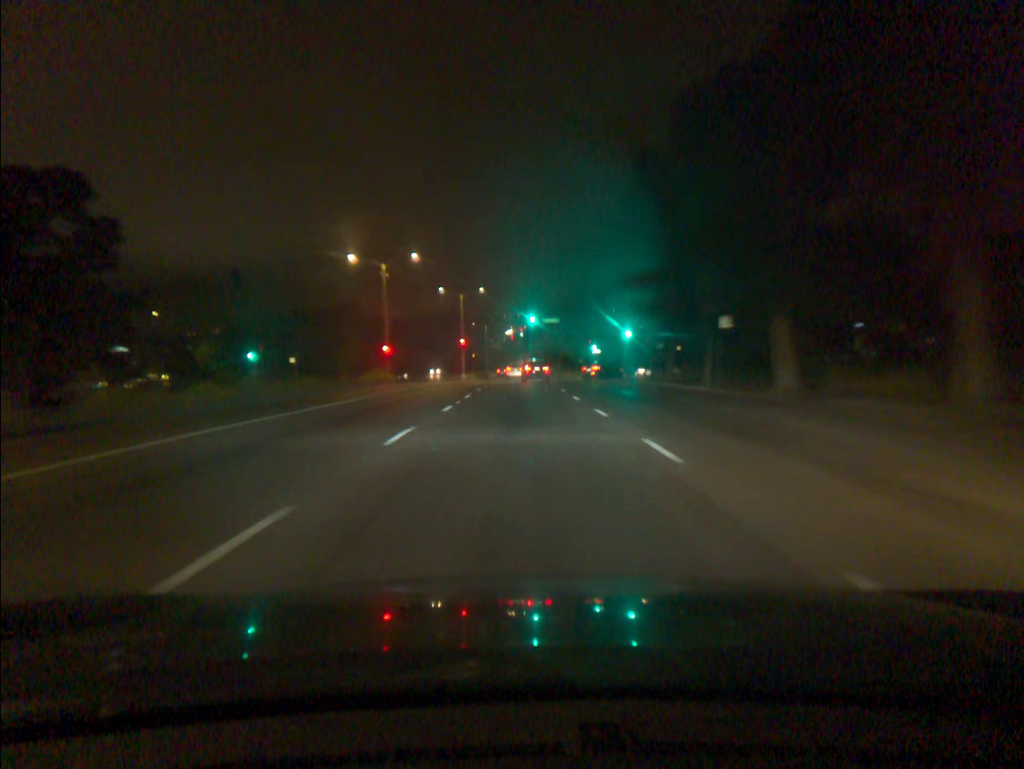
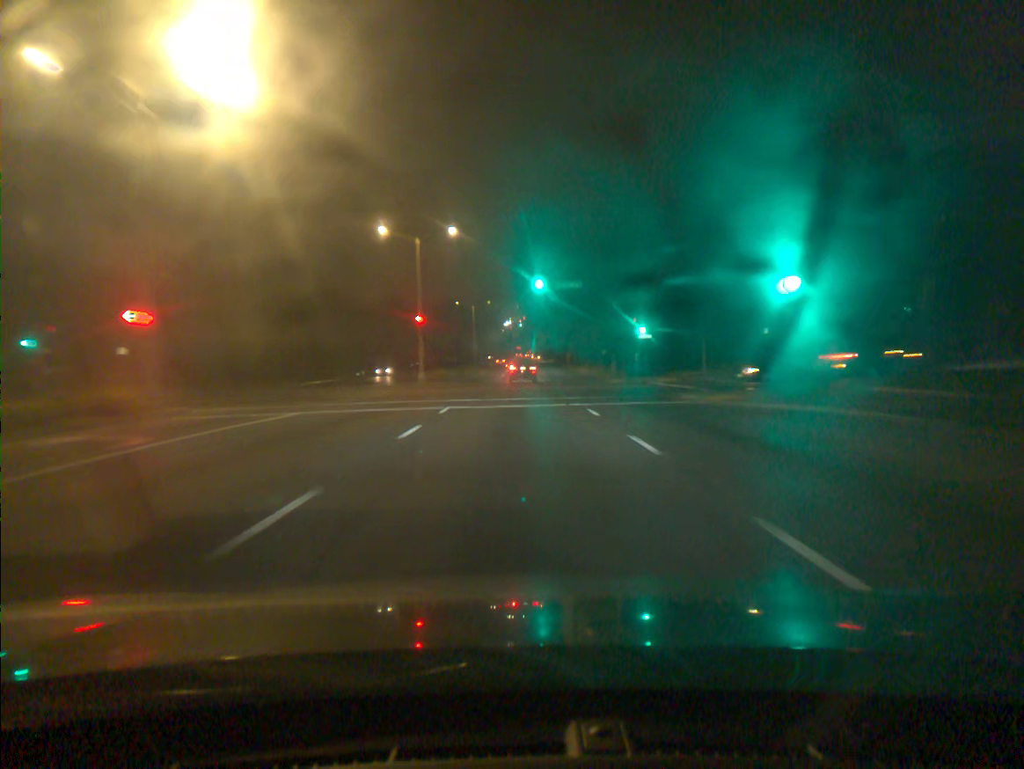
(+0.1, +35.4) m; 0°
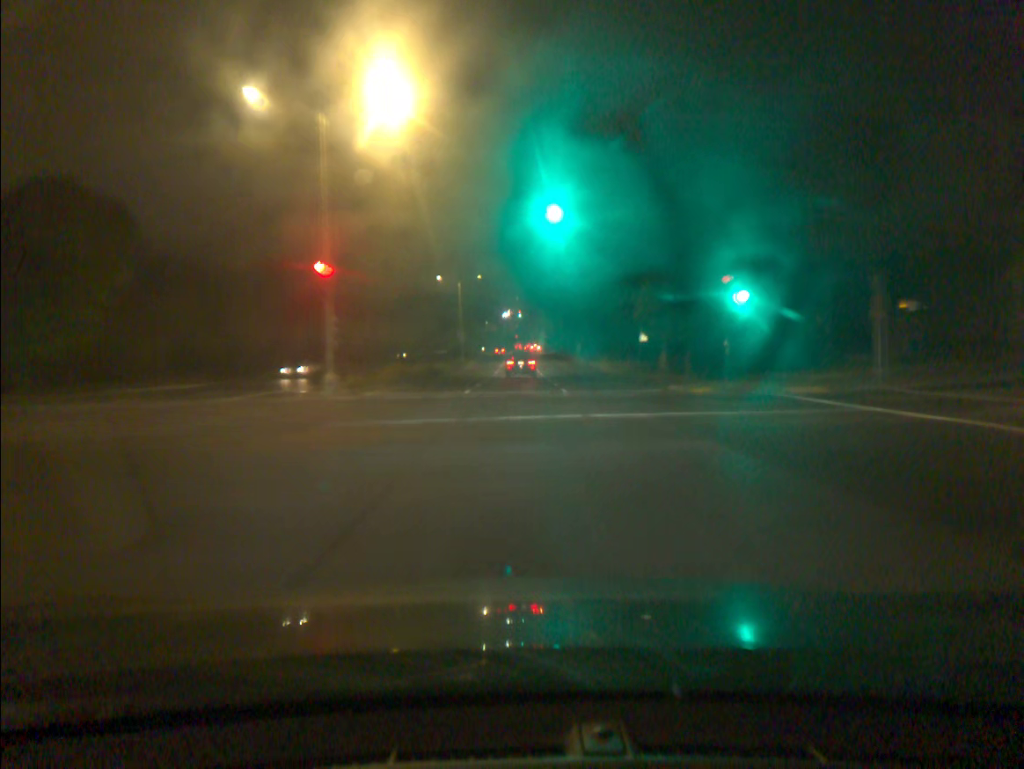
(0.0, +23.9) m; 0°
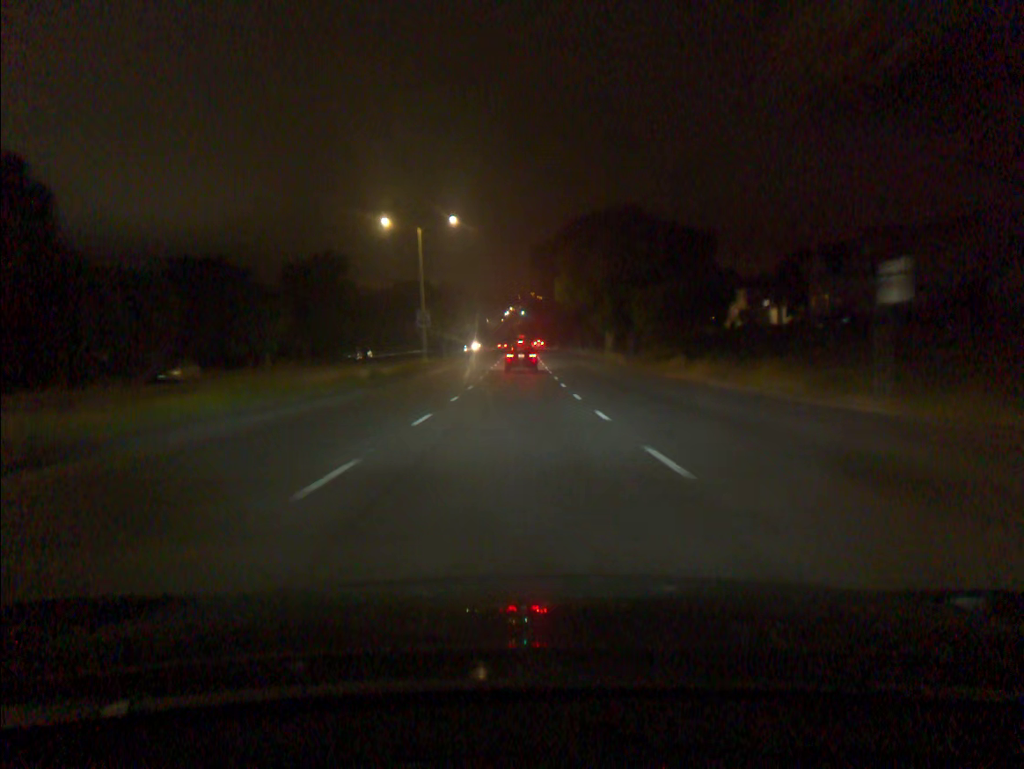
(0.0, +35.7) m; 0°
